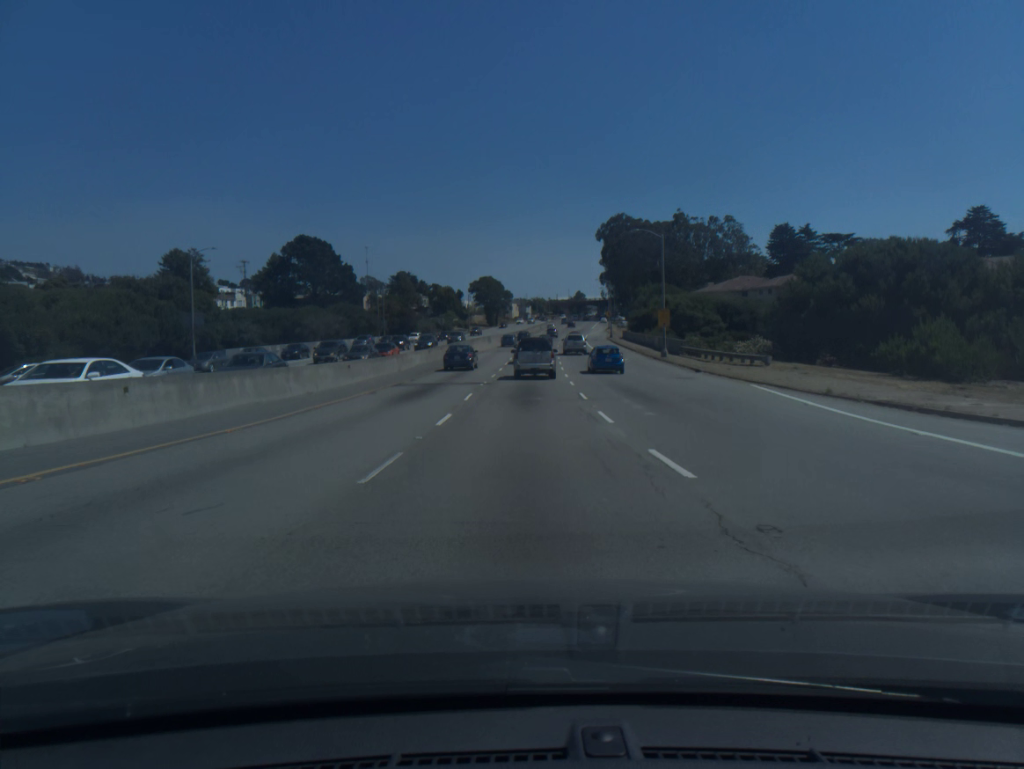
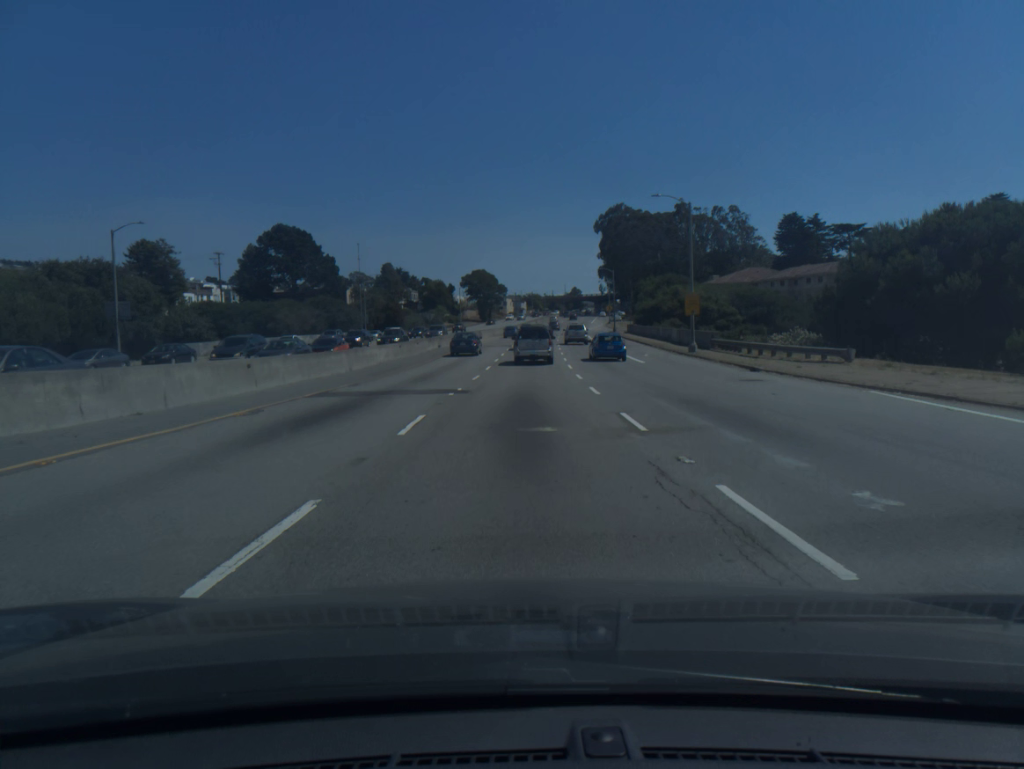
(0.0, +11.4) m; 0°
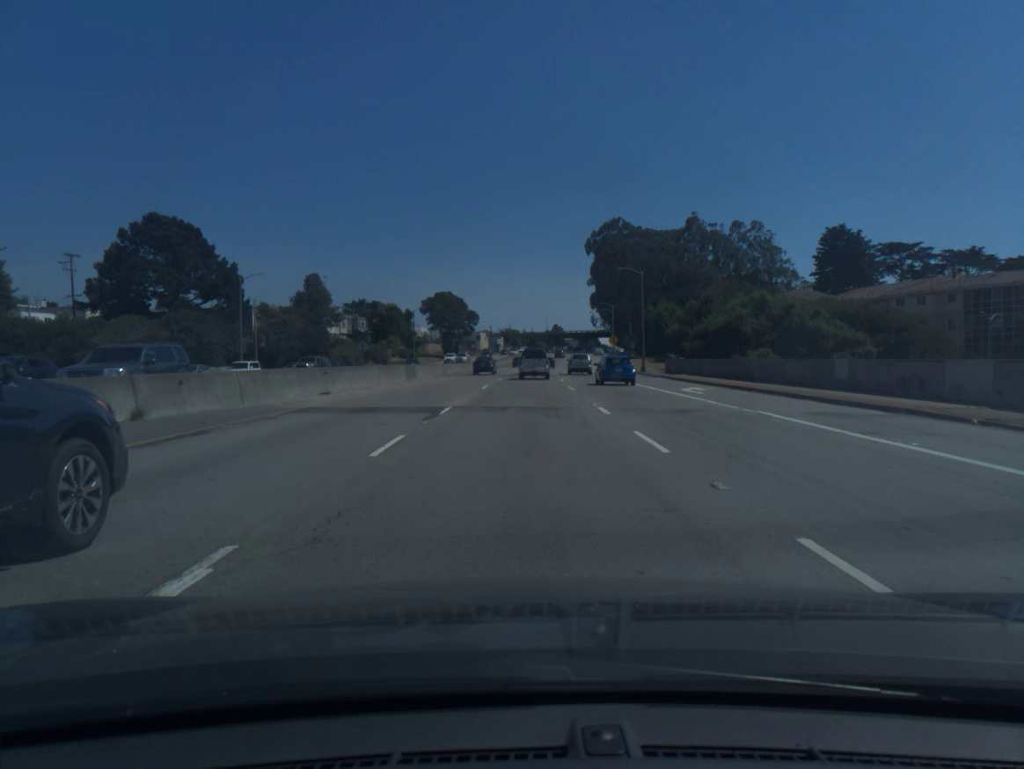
(+0.6, +45.5) m; +2°
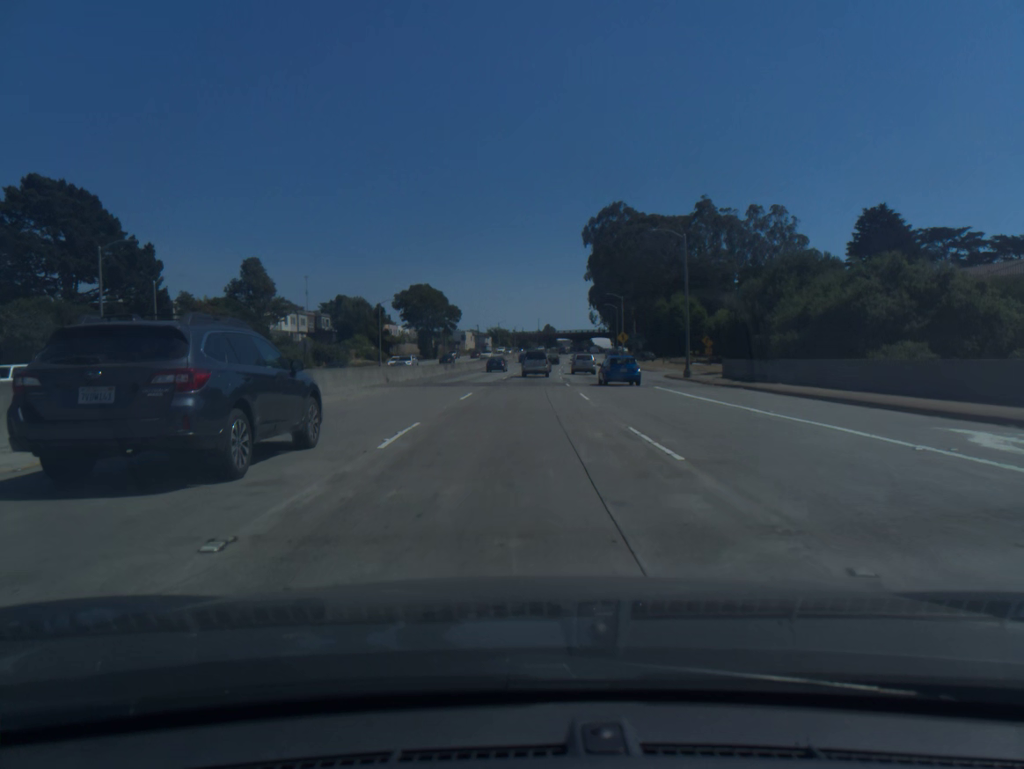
(+0.2, +22.6) m; +1°
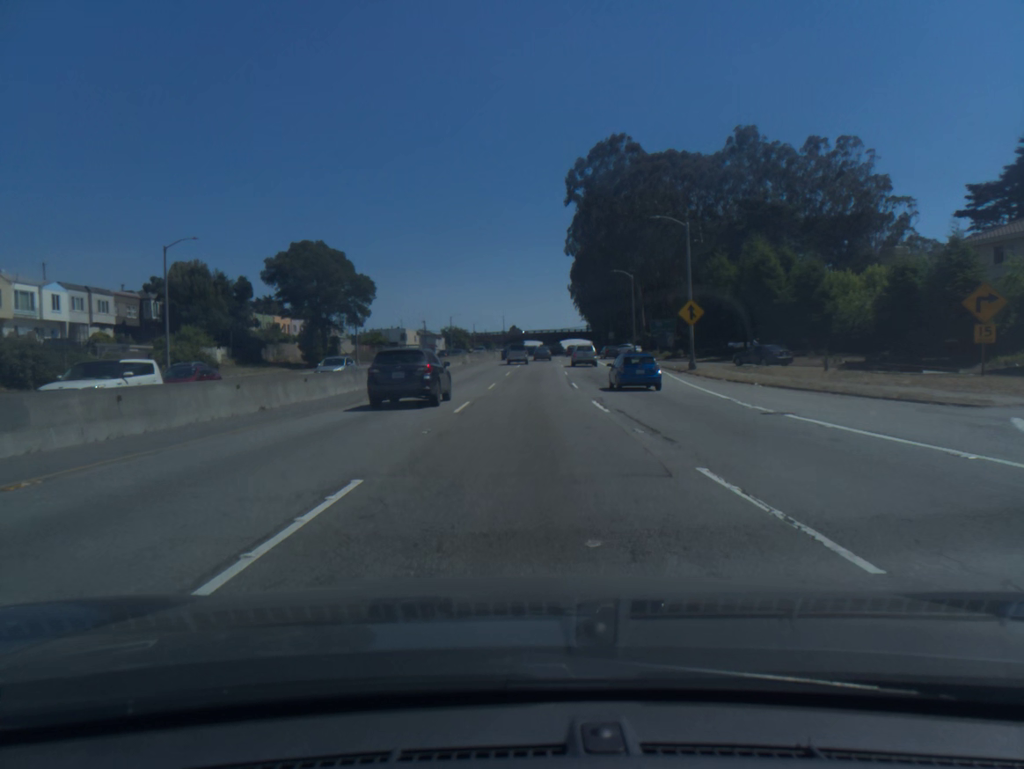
(+0.9, +58.4) m; +3°
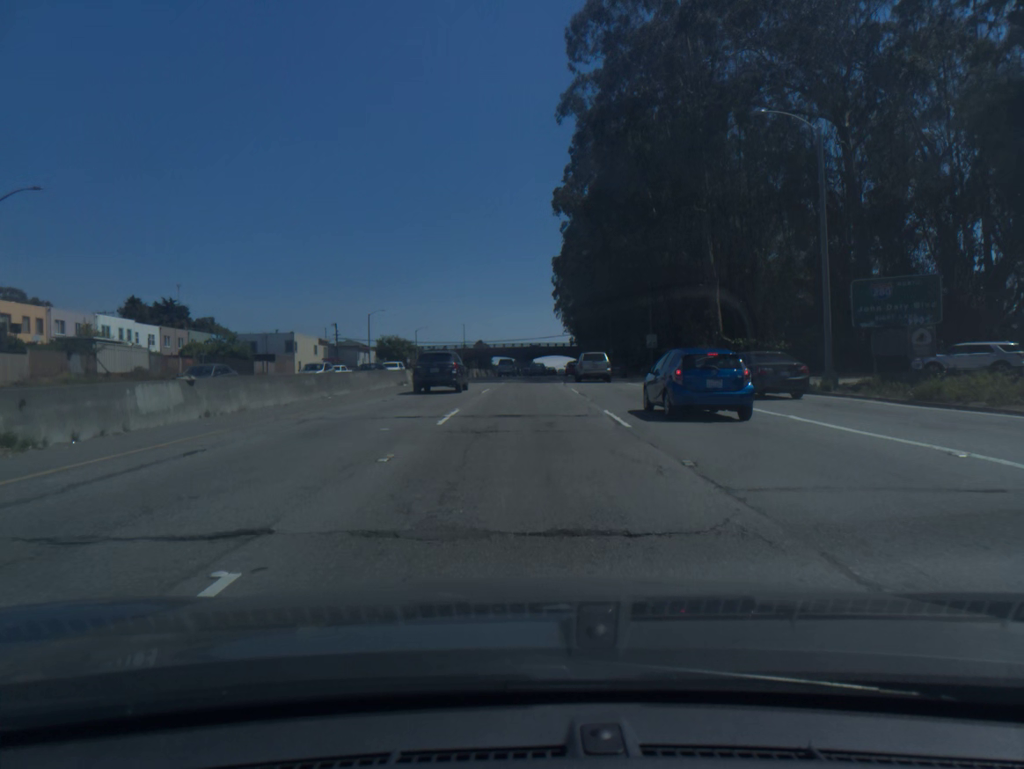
(+1.3, +62.6) m; +2°
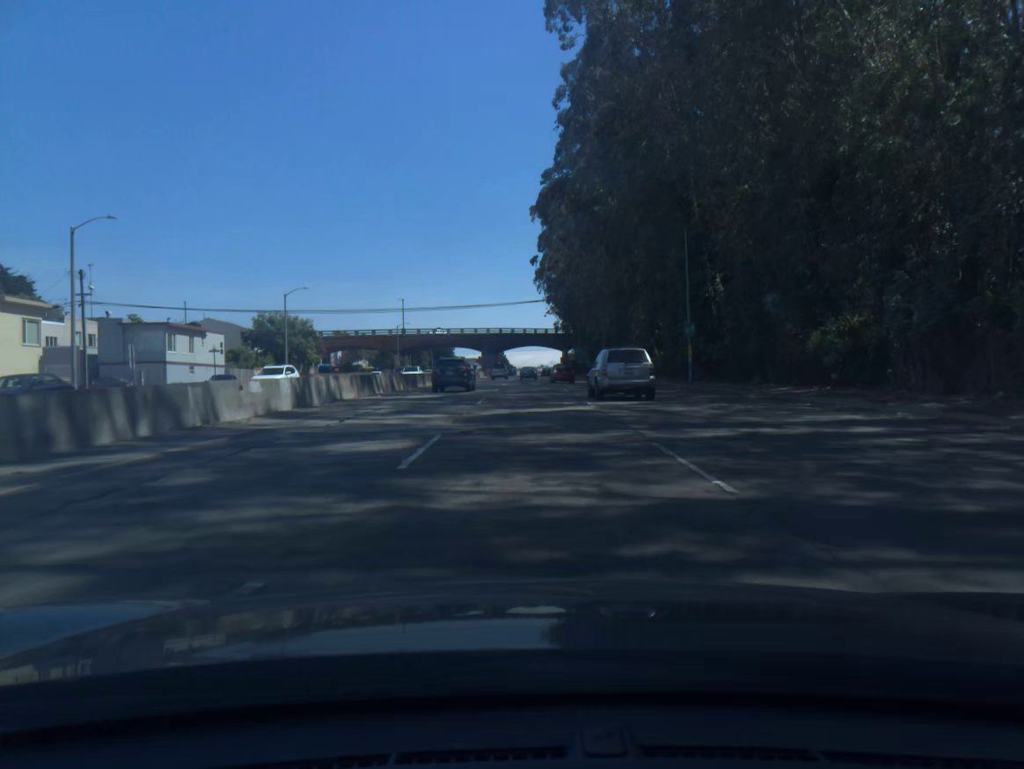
(+1.1, +64.5) m; +2°
